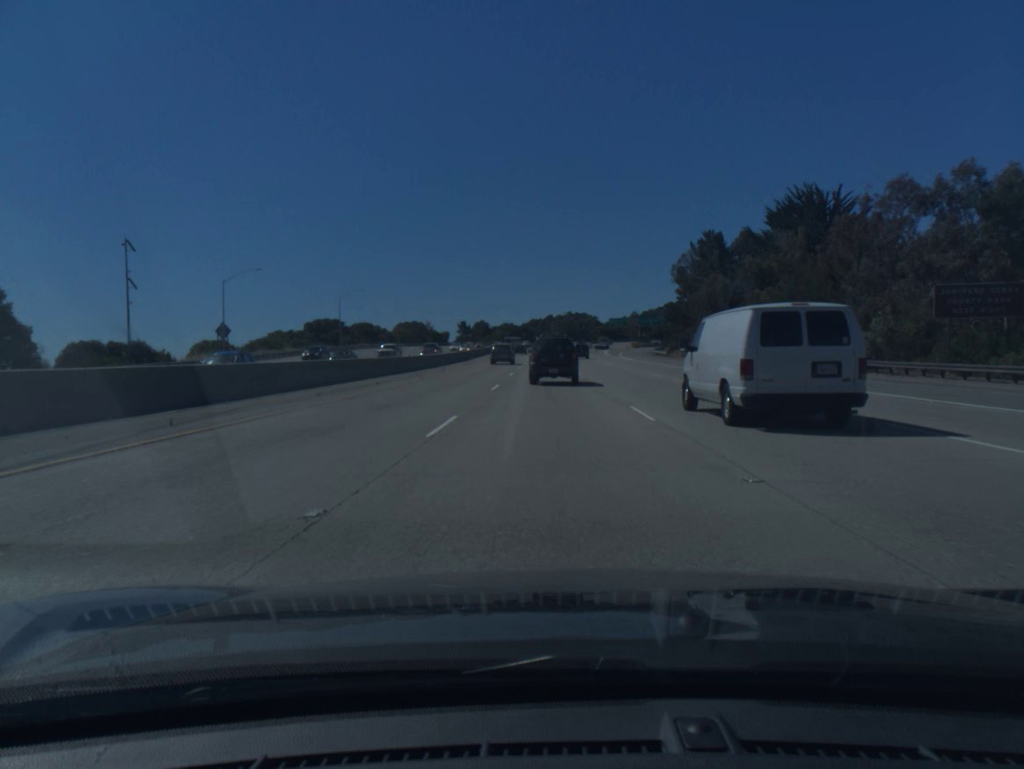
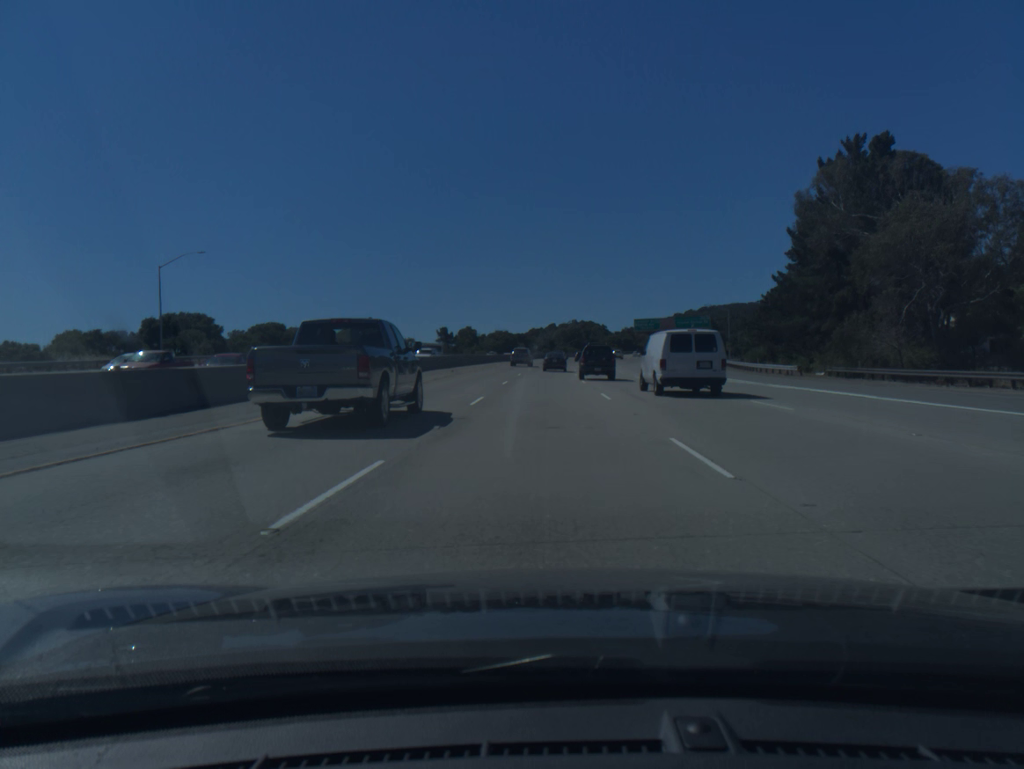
(+0.1, +63.2) m; 0°
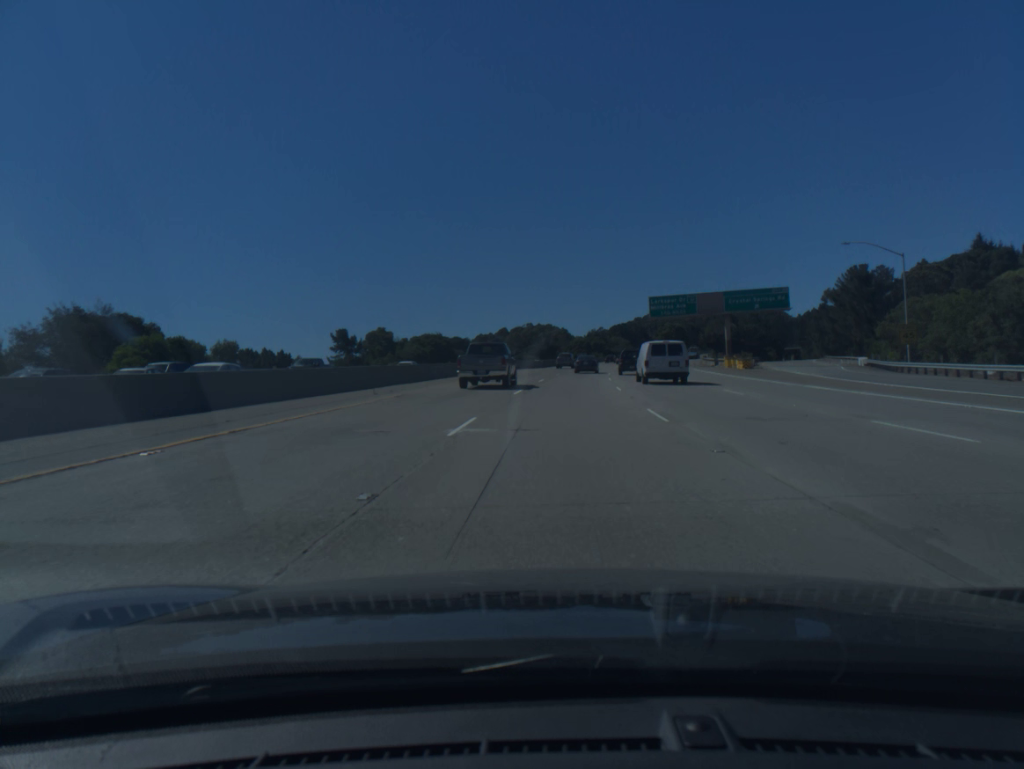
(+0.9, +78.4) m; +3°
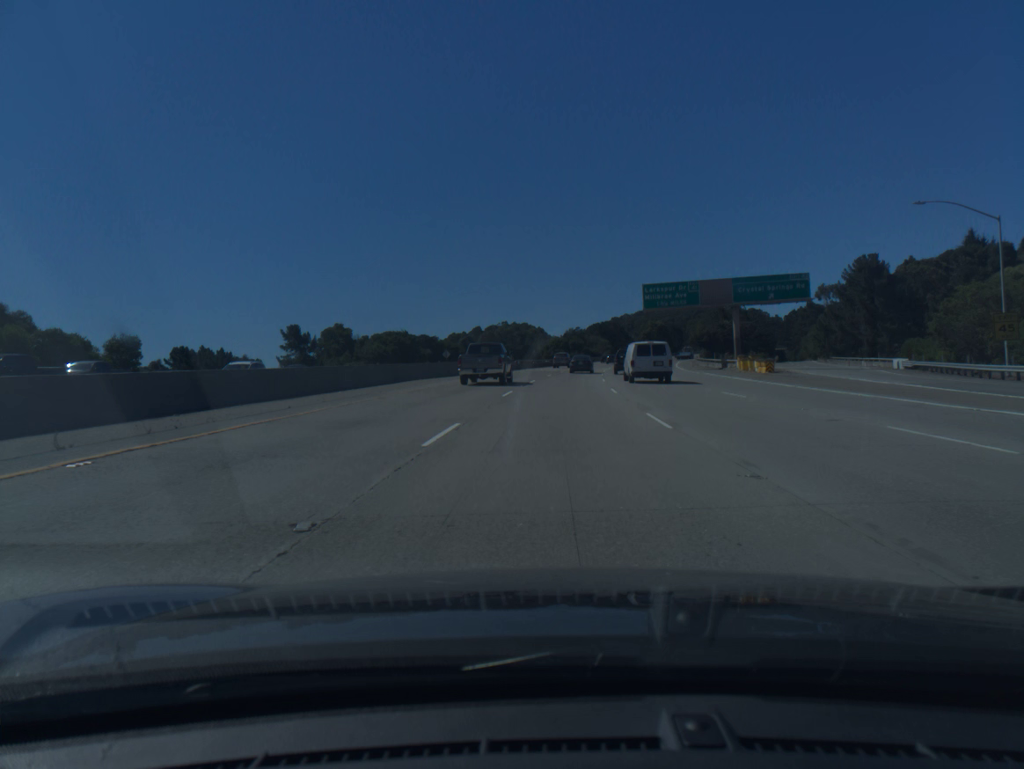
(+0.2, +15.7) m; +2°
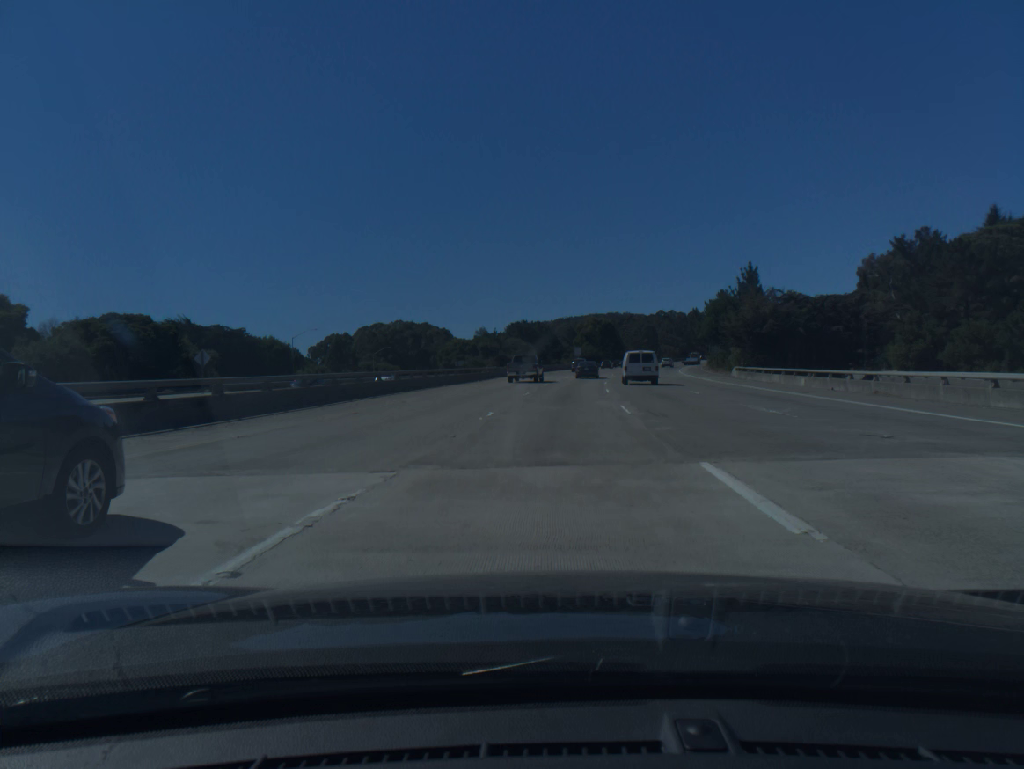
(+4.2, +78.5) m; +6°
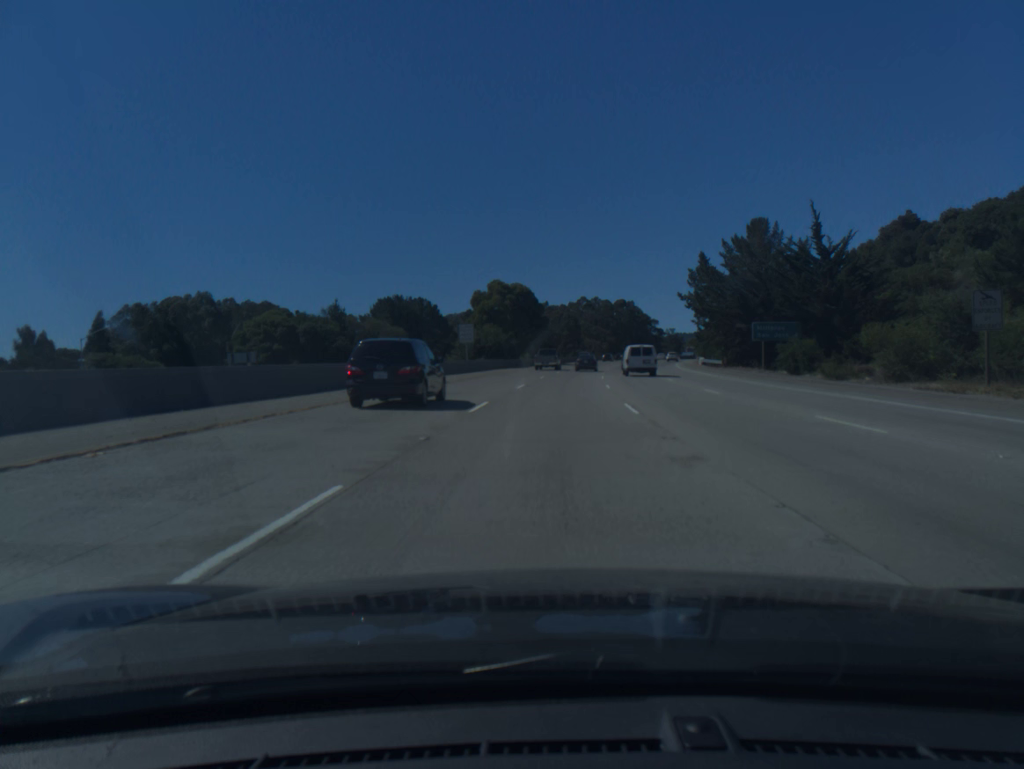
(+4.5, +79.3) m; +6°
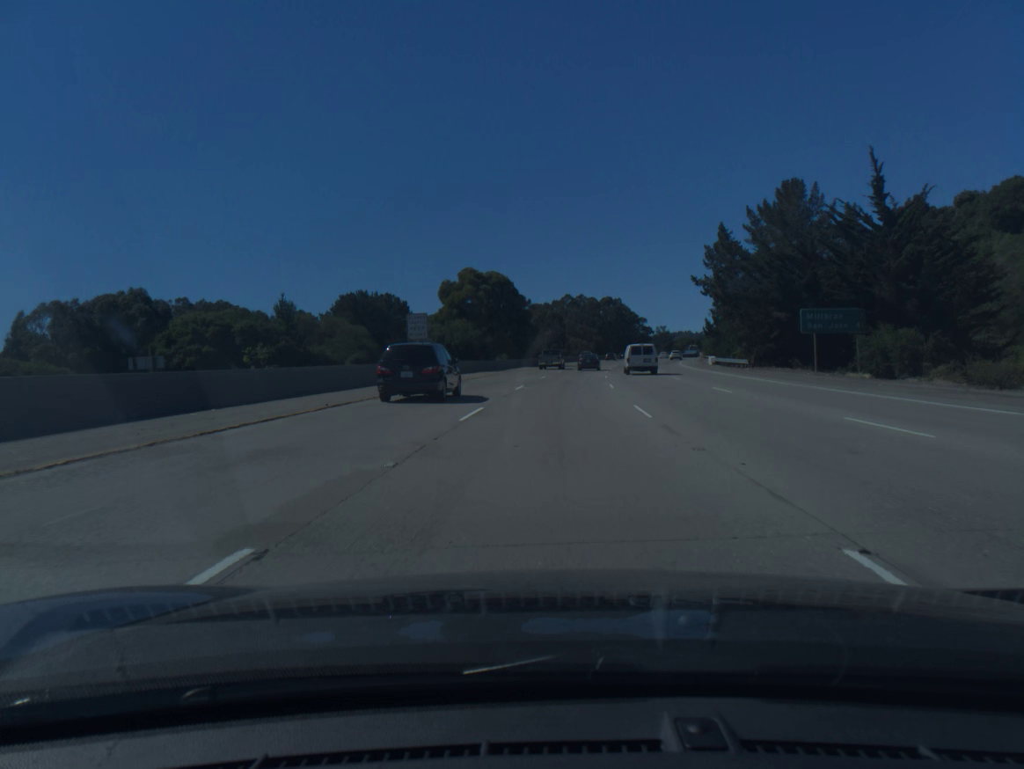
(+0.2, +16.0) m; +1°
